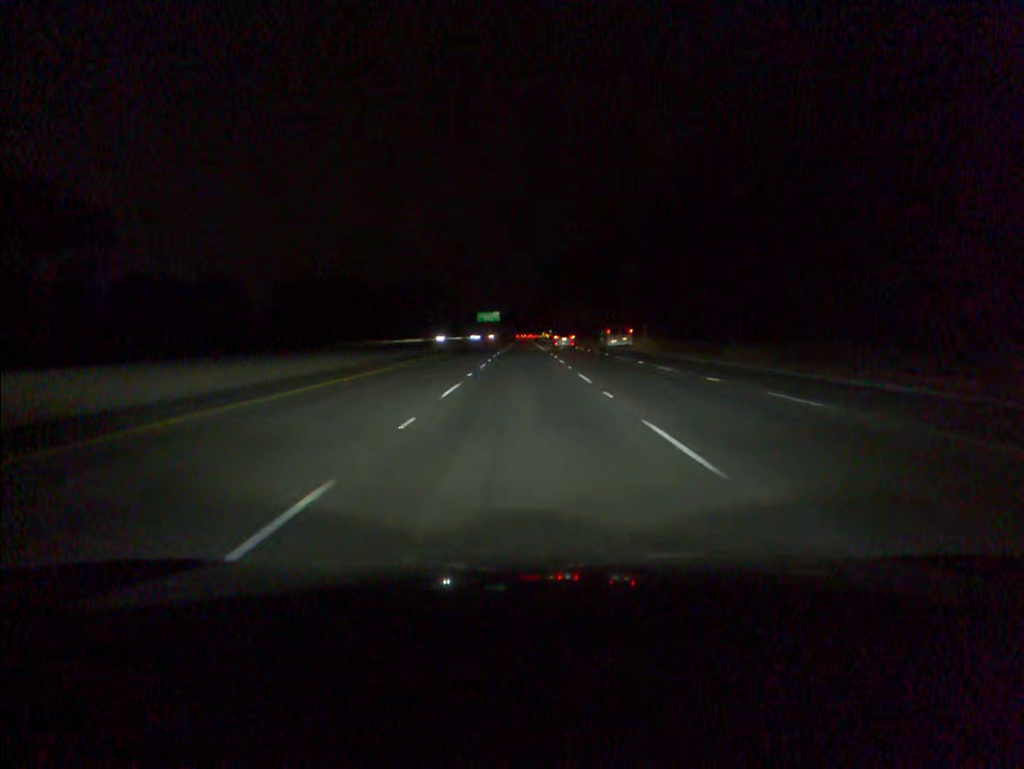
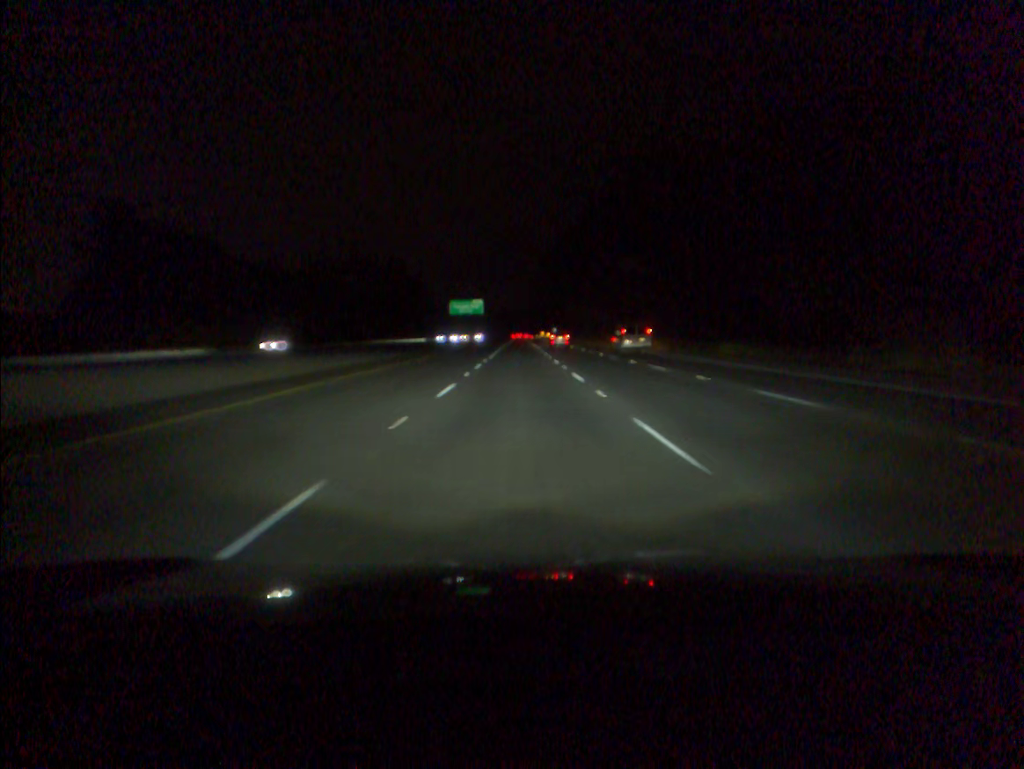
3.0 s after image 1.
(+0.2, +87.4) m; 0°
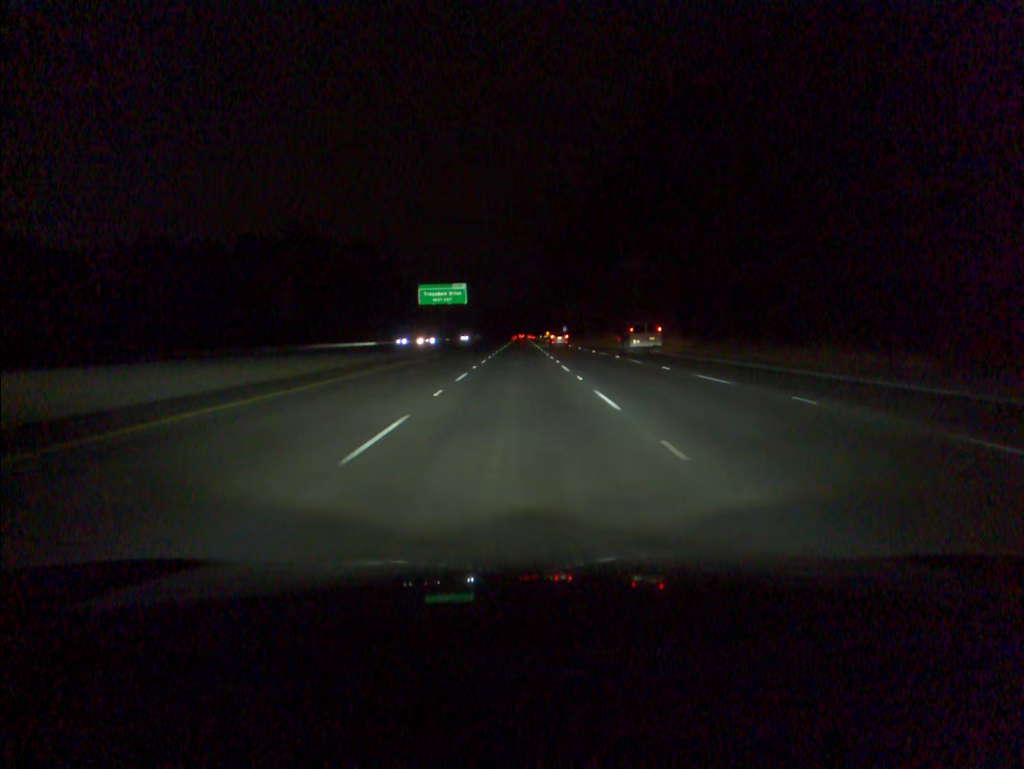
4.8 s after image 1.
(0.0, +52.2) m; 0°
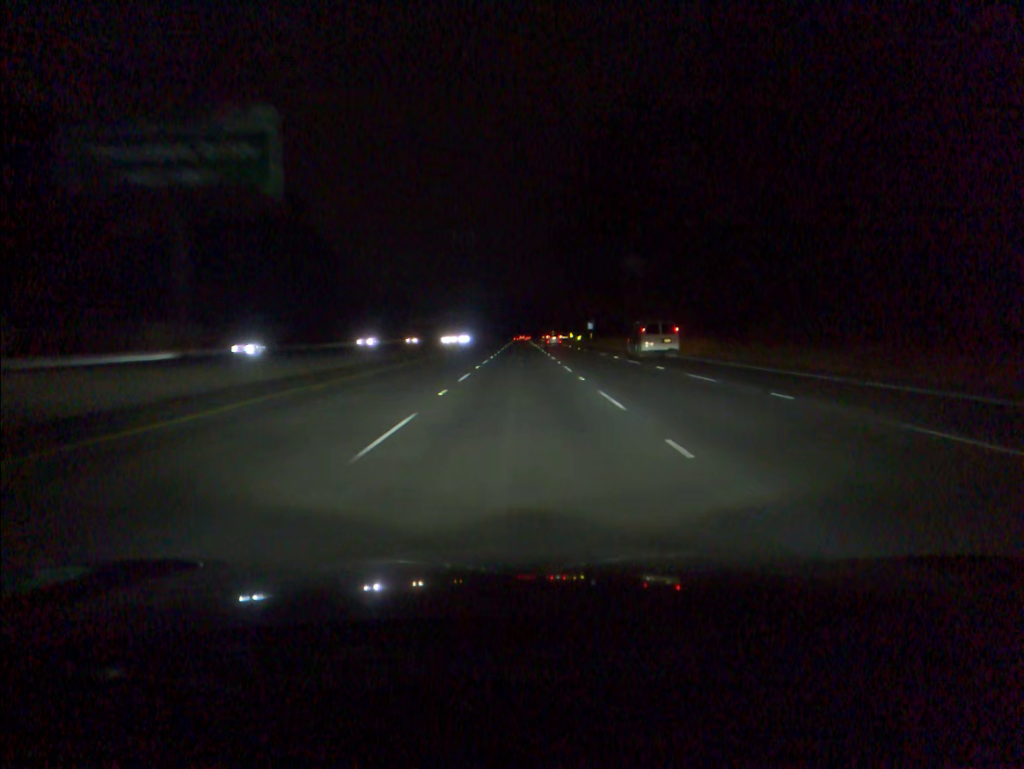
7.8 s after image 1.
(-0.1, +87.0) m; 0°
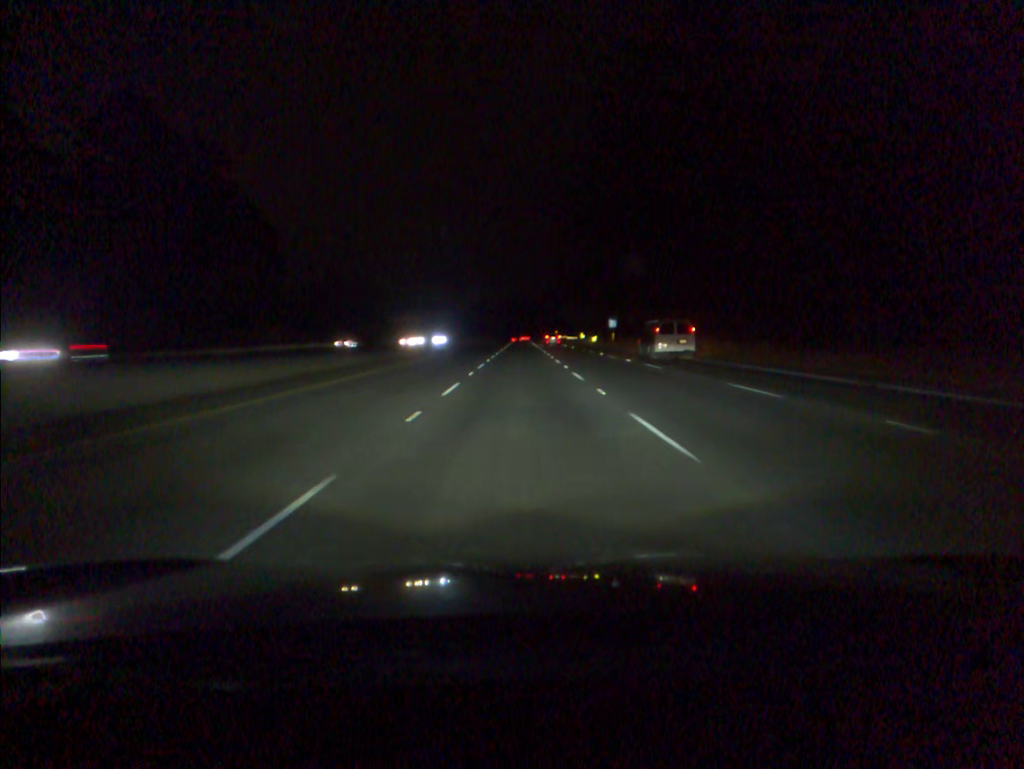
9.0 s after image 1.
(0.0, +34.7) m; 0°
